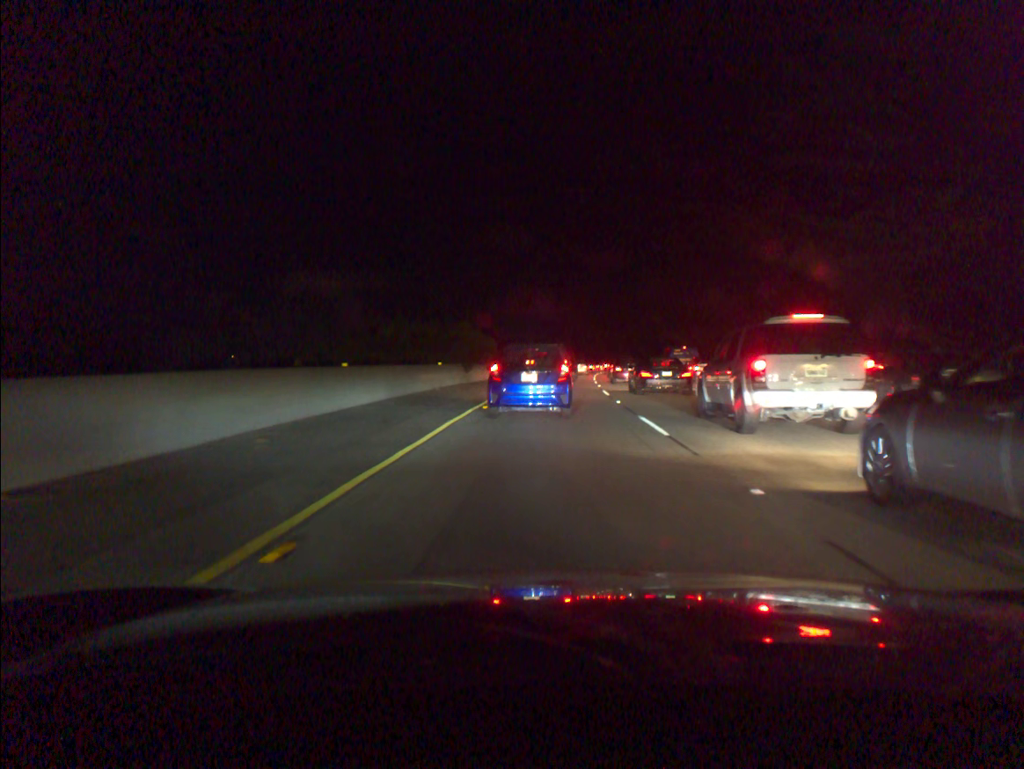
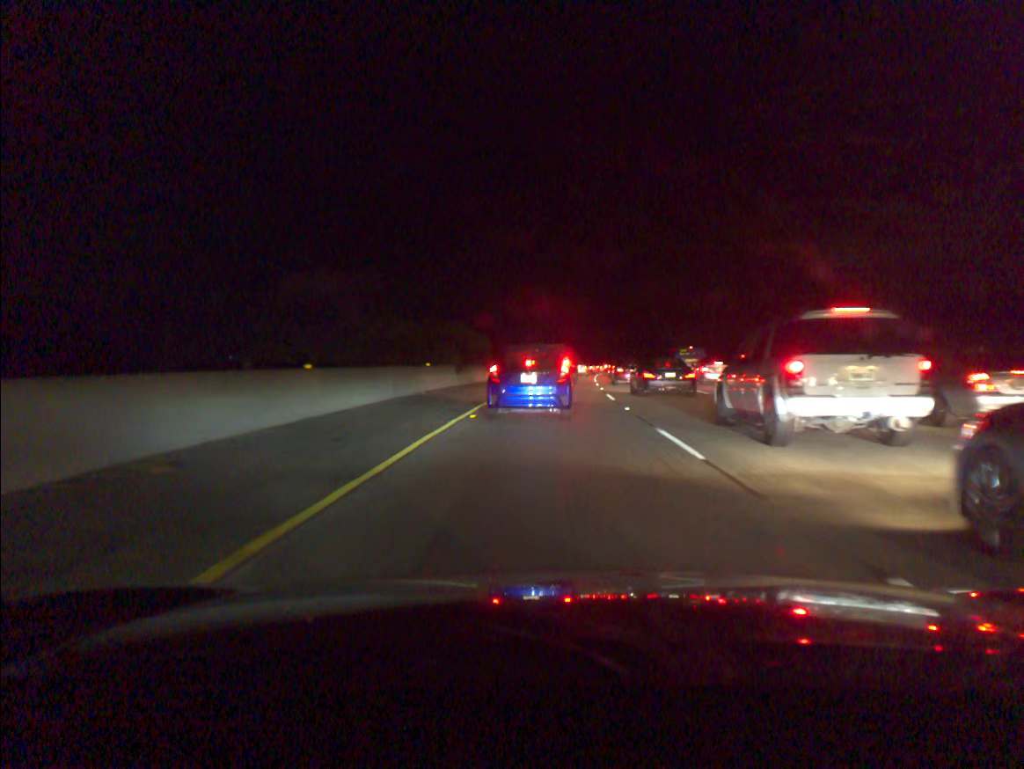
(0.0, +2.9) m; 0°
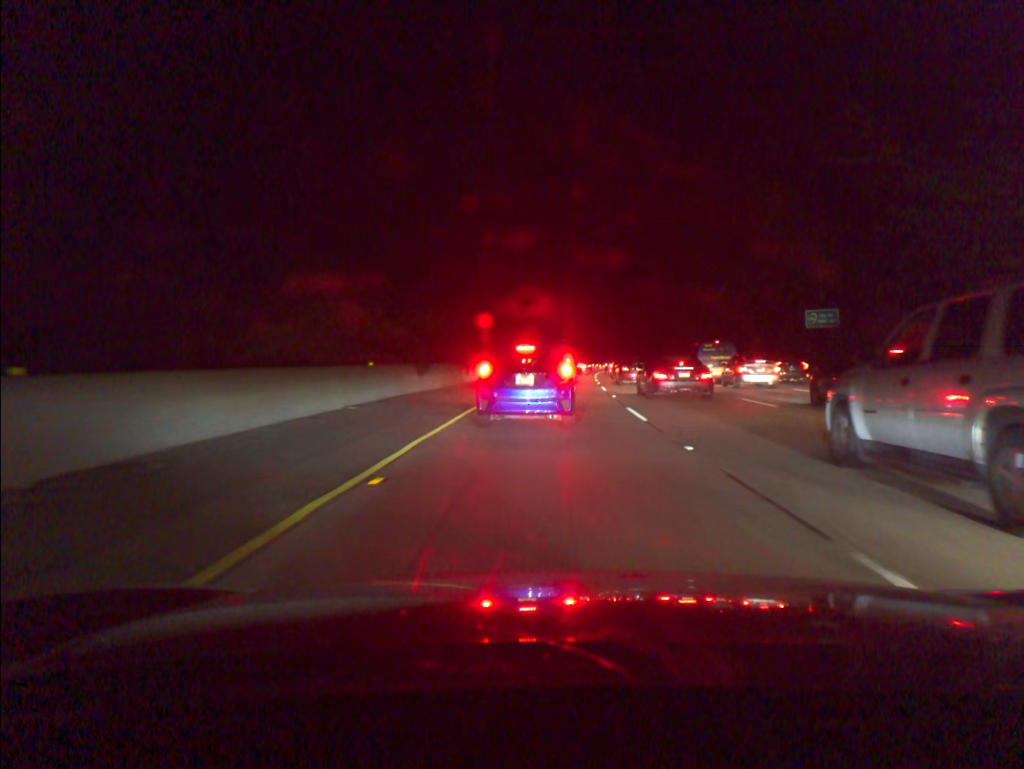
(0.0, +8.9) m; +1°
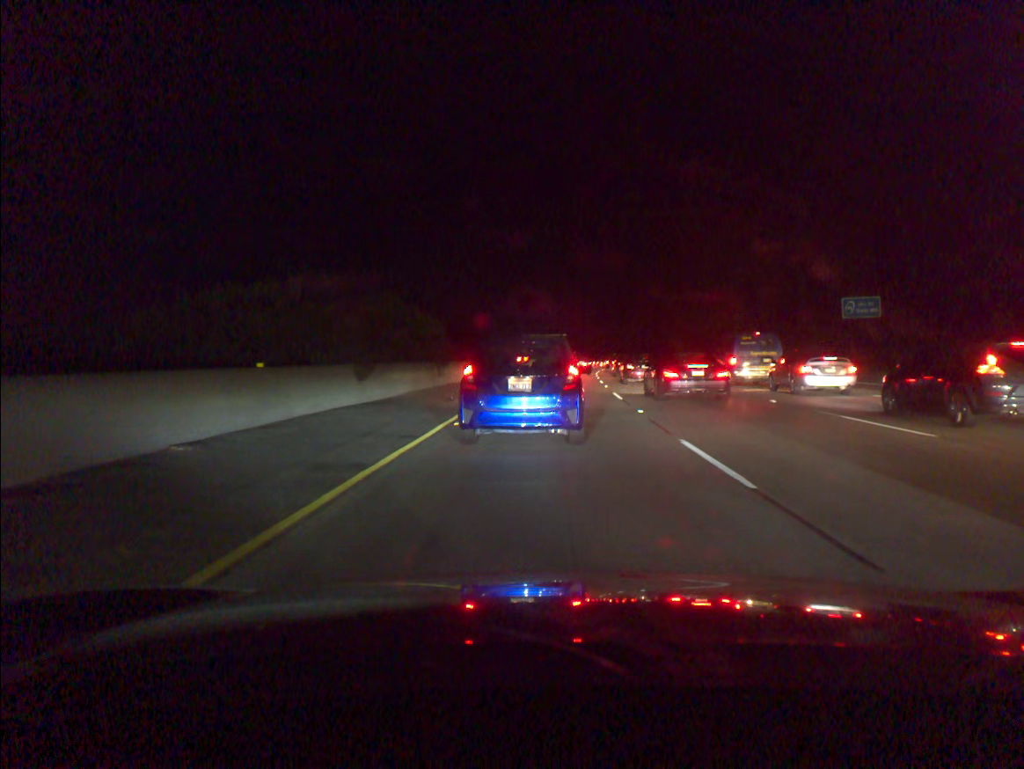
(0.0, +8.2) m; +1°
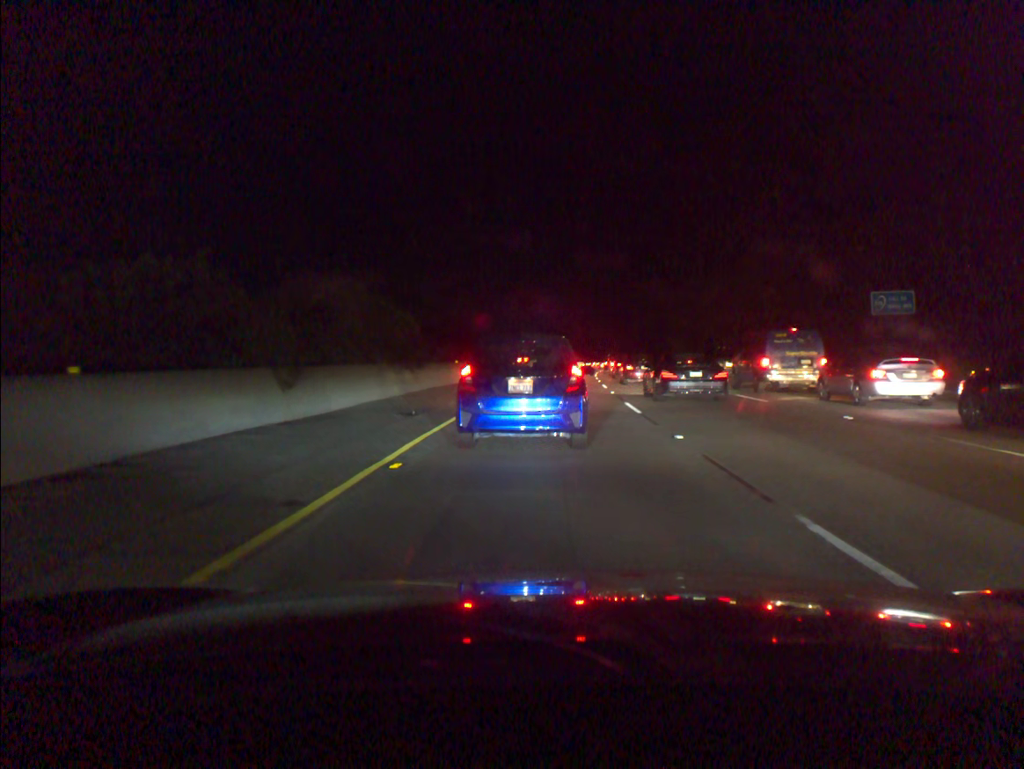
(0.0, +5.5) m; 0°
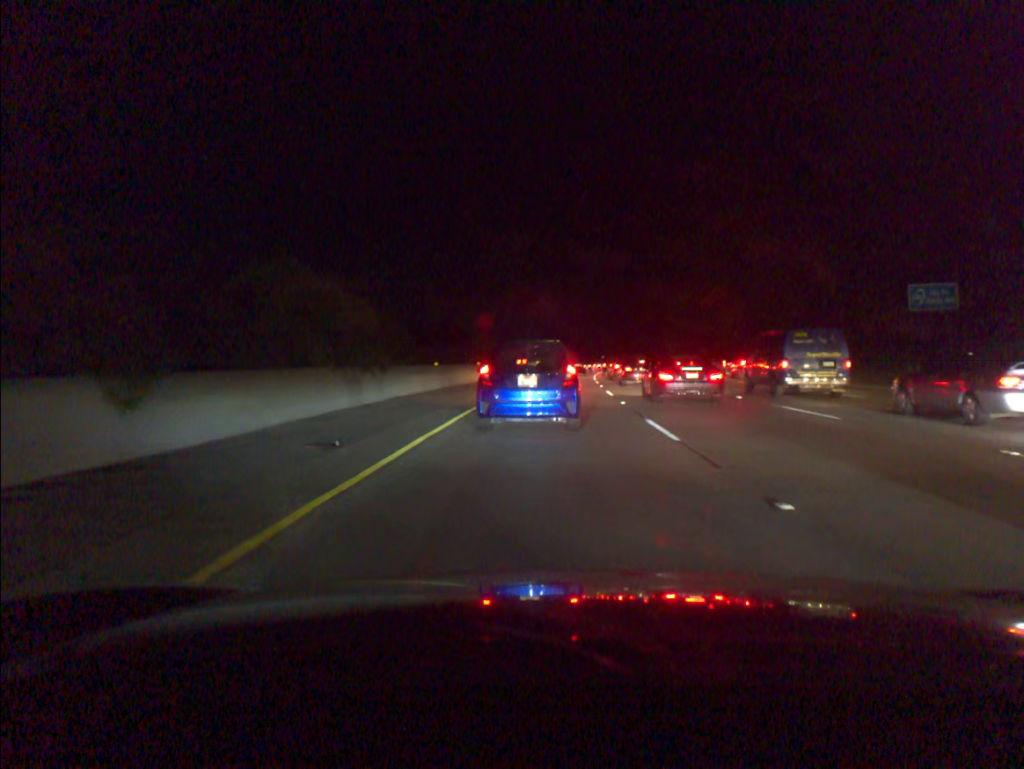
(0.0, +5.3) m; 0°
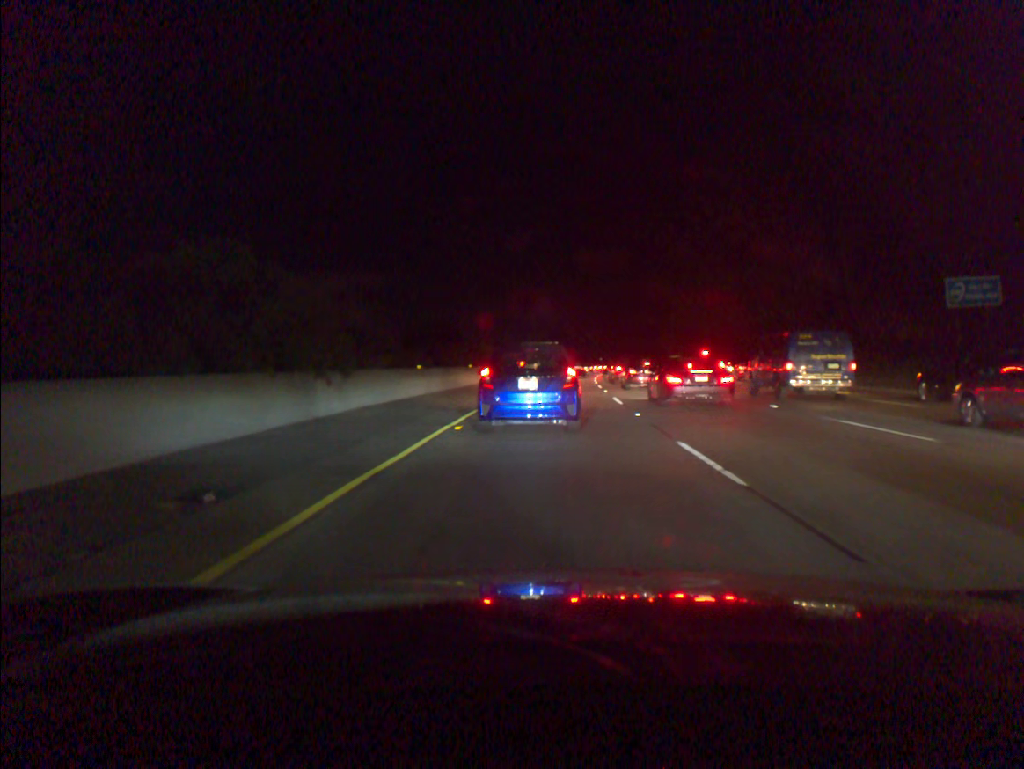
(0.0, +3.8) m; 0°
